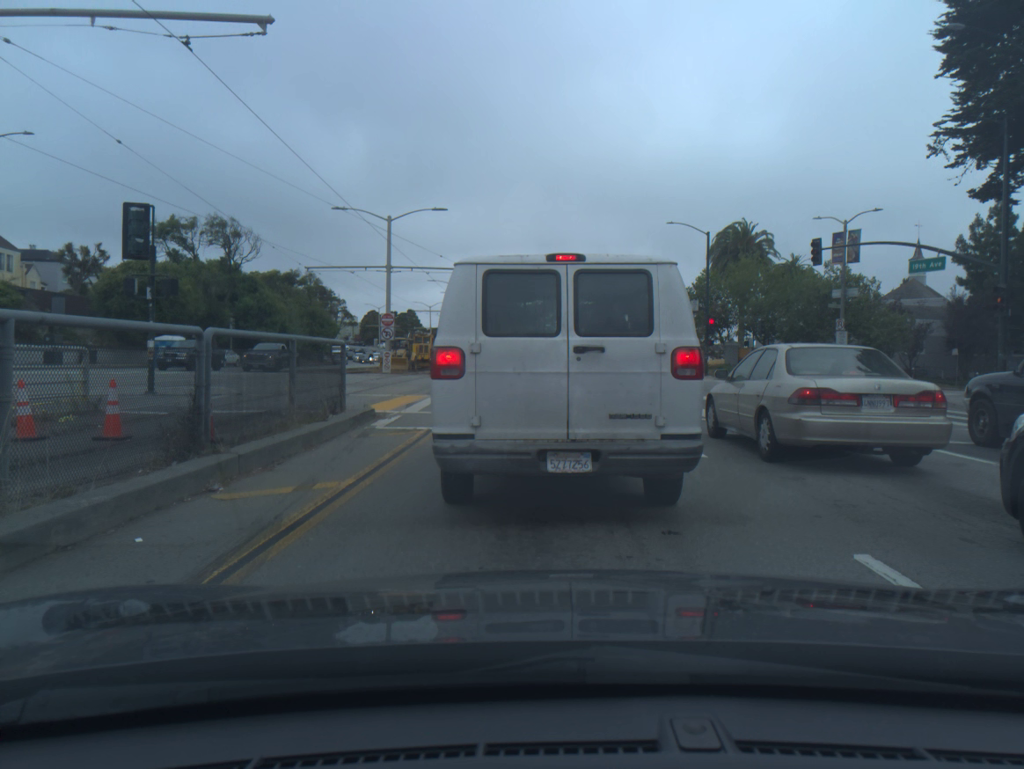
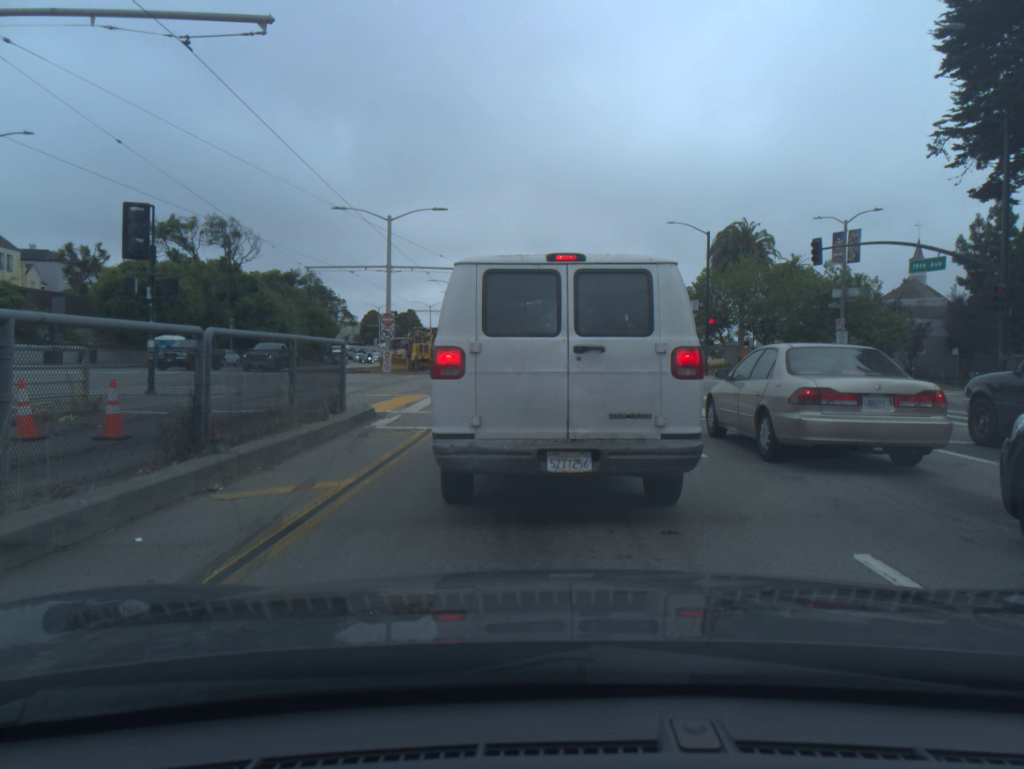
(0.0, 0.0) m; 0°
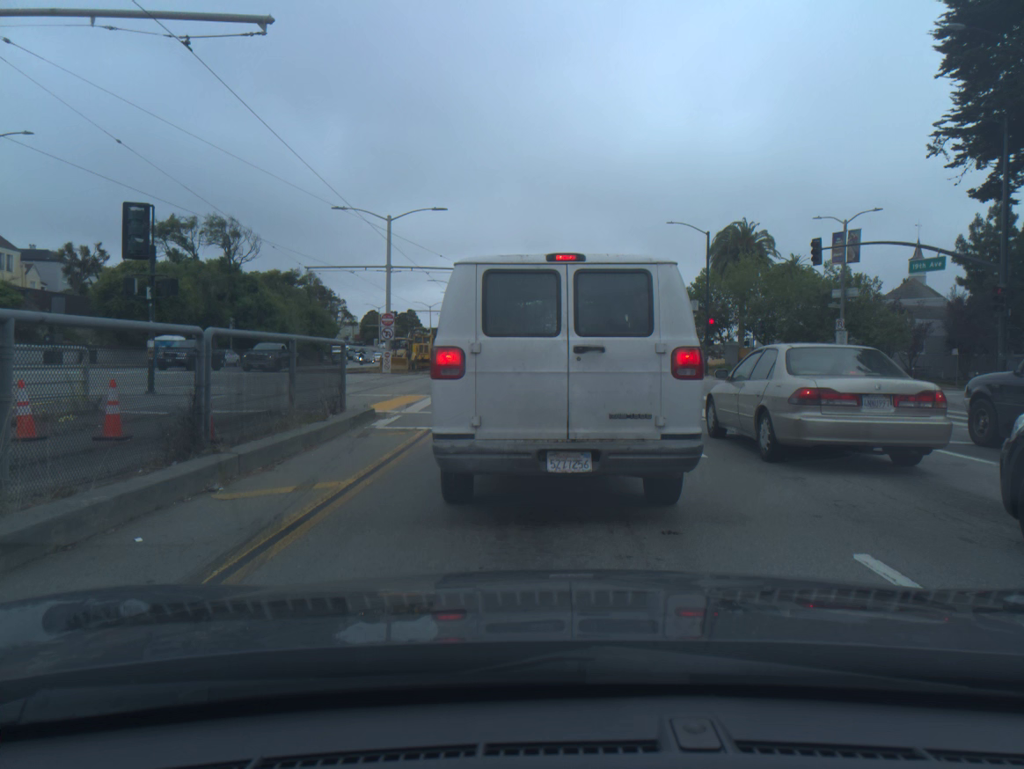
(0.0, 0.0) m; 0°
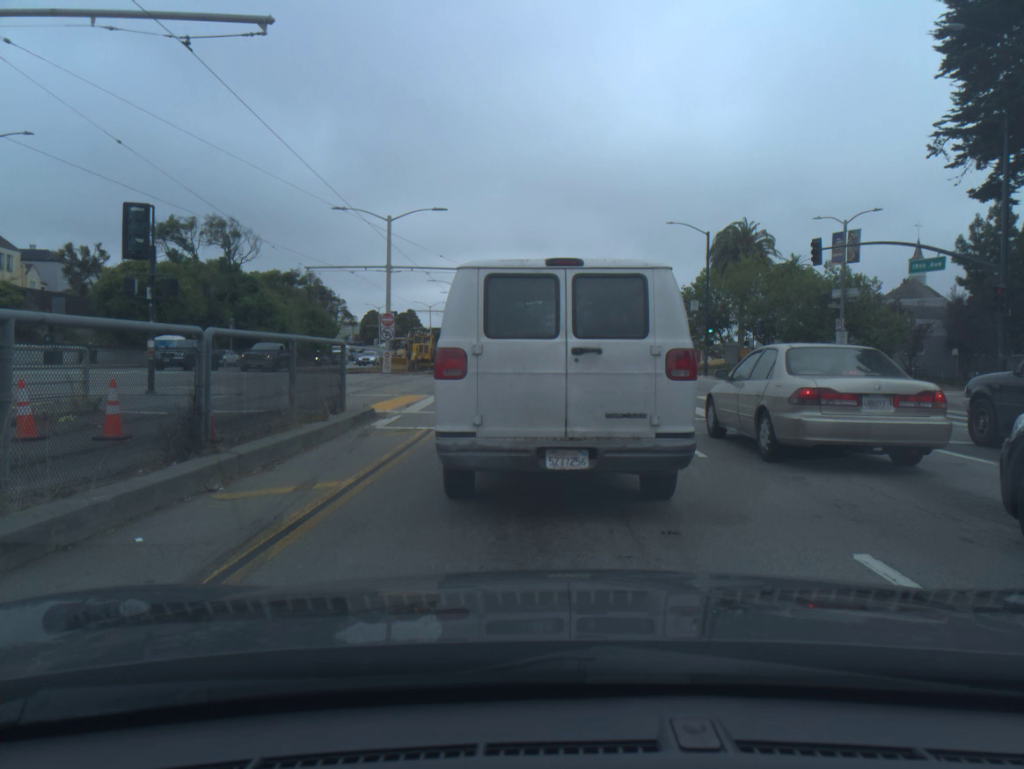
(0.0, 0.0) m; 0°
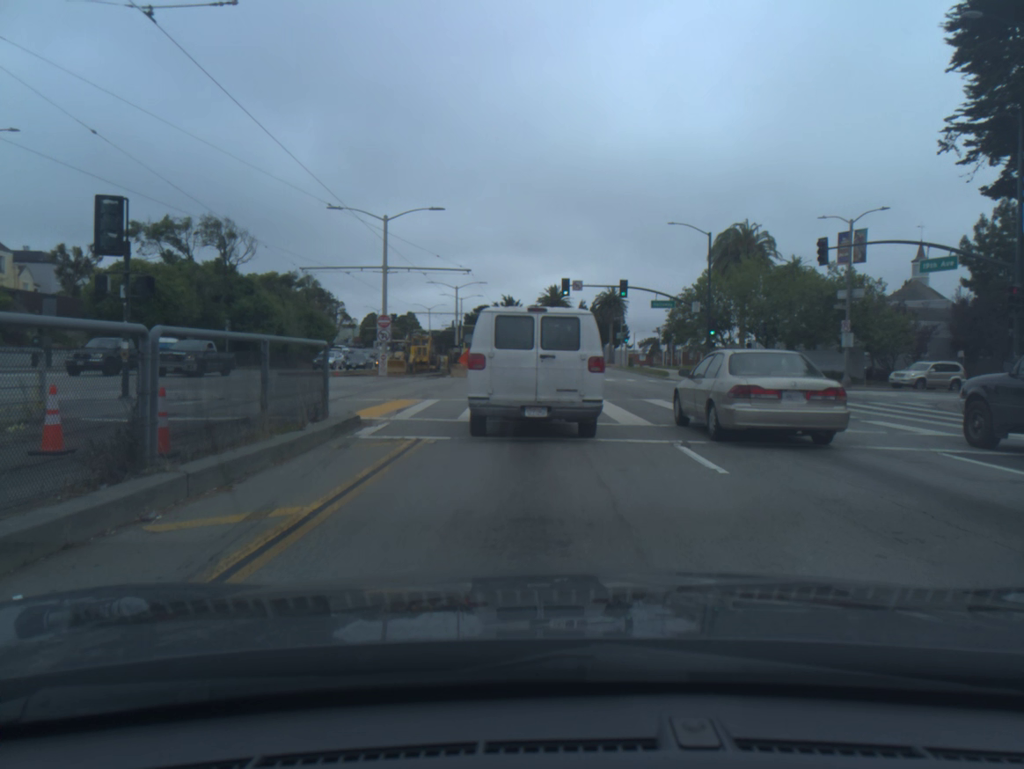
(+0.1, +1.1) m; 0°
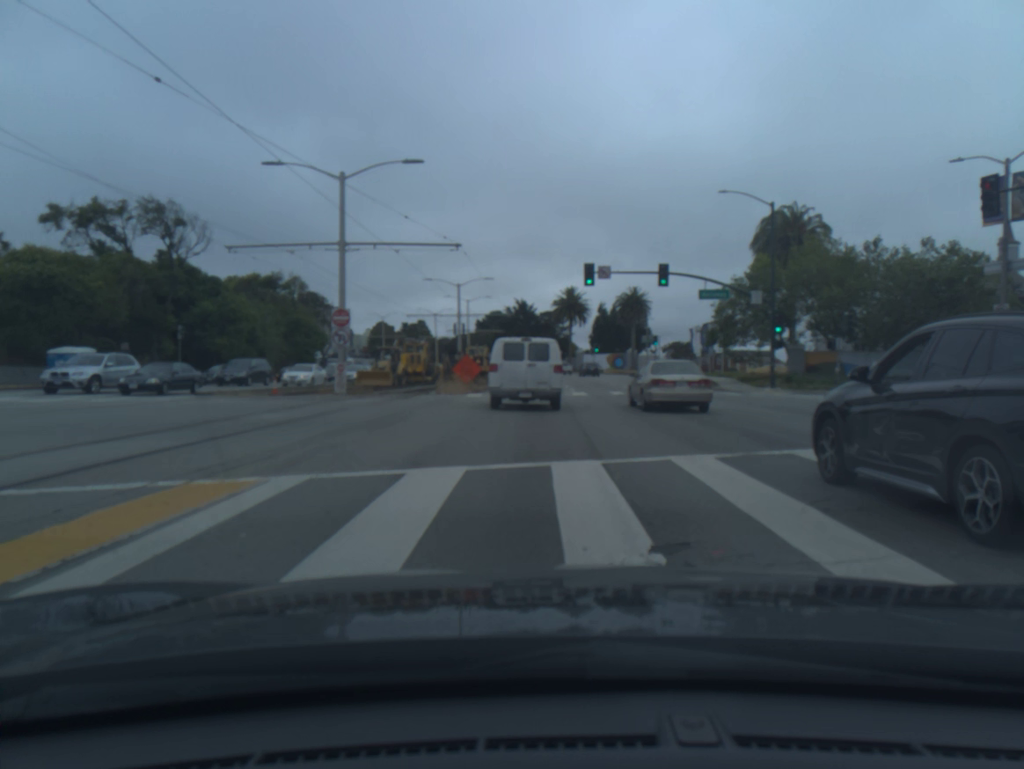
(-0.1, +12.6) m; -1°
